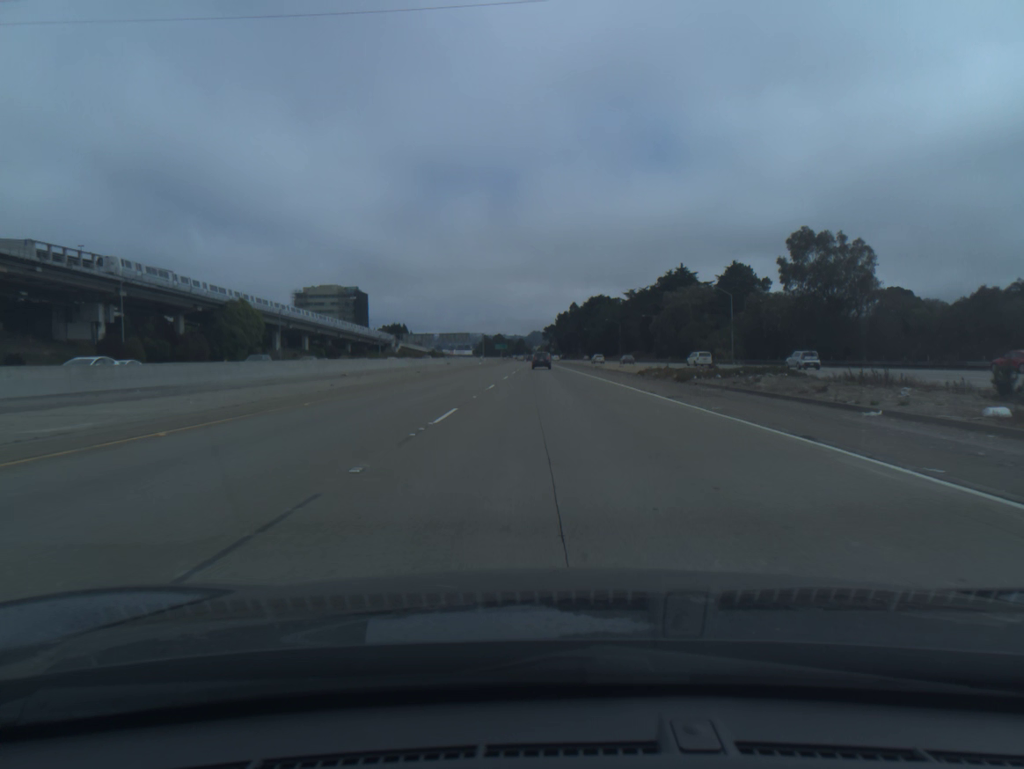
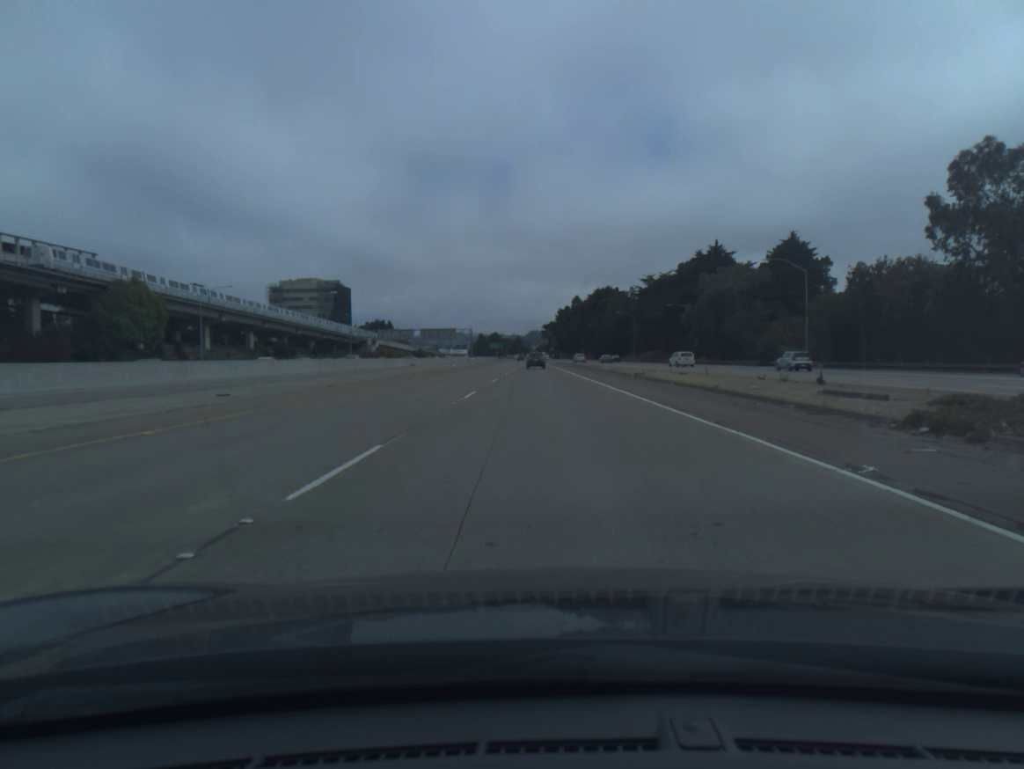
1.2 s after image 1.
(0.0, +36.6) m; 0°
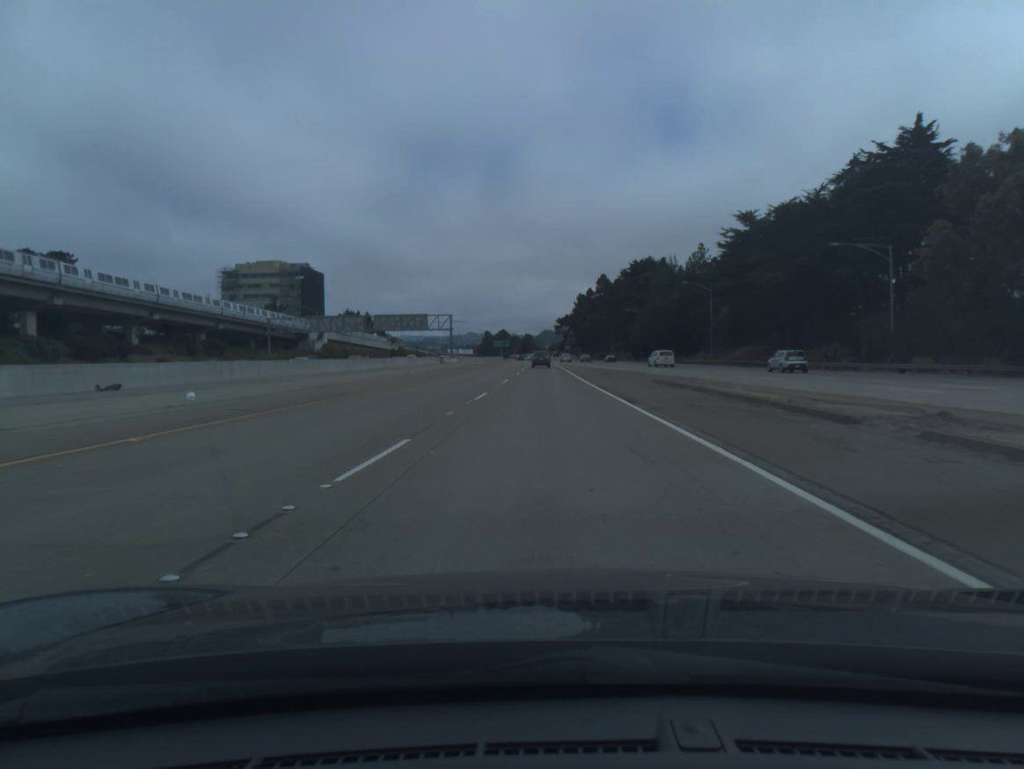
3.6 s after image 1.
(-0.4, +73.0) m; -1°
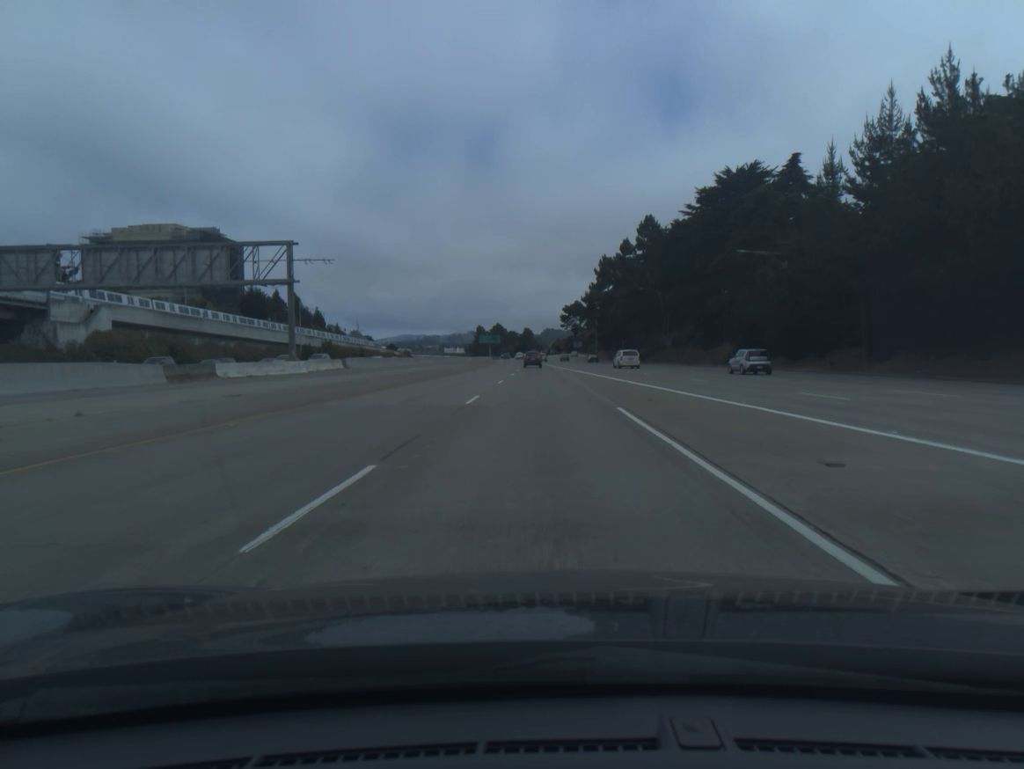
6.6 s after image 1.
(0.0, +91.5) m; 0°
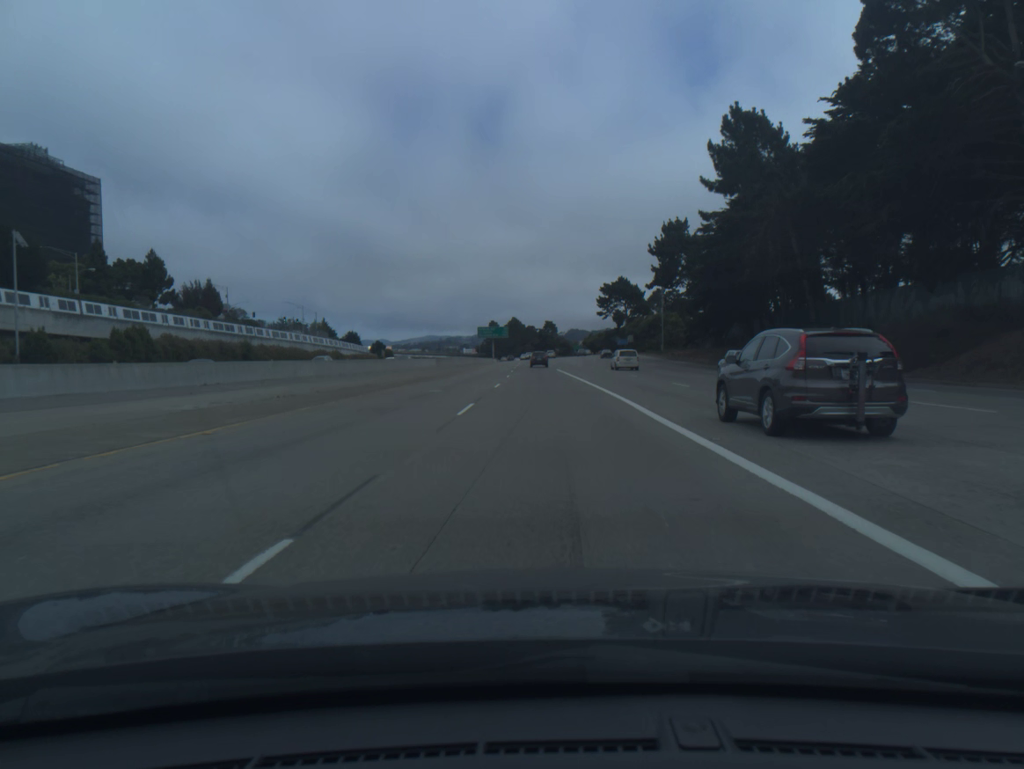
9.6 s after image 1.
(-1.1, +91.6) m; -2°
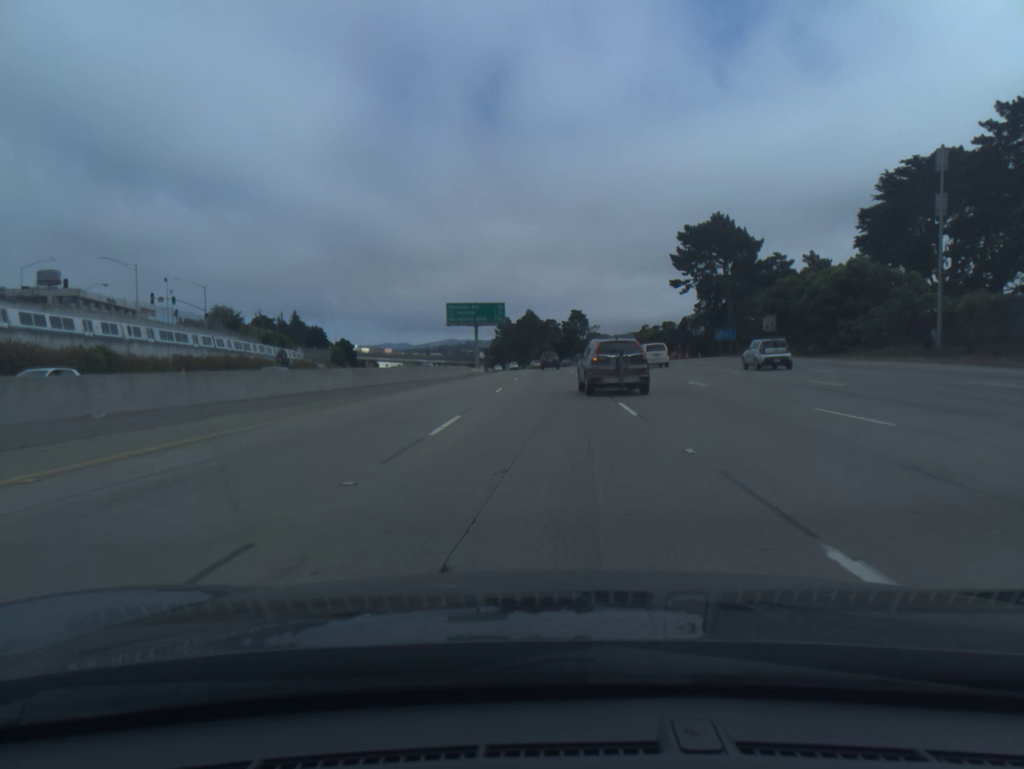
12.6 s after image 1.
(-1.0, +91.6) m; -1°
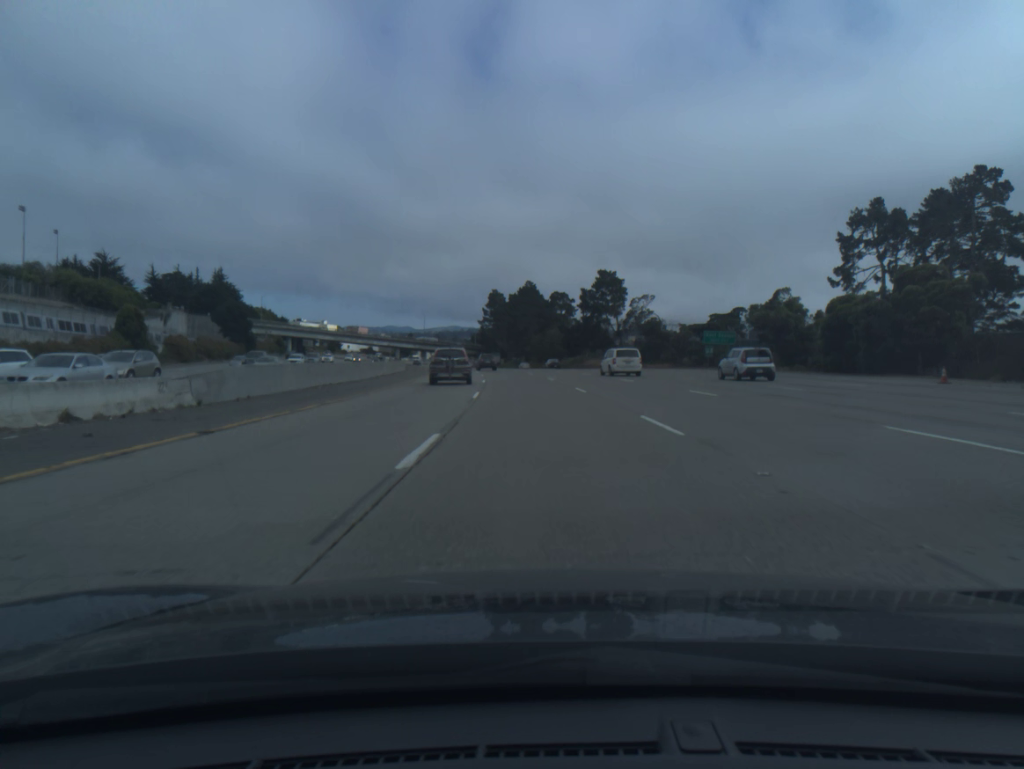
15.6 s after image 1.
(+0.5, +91.4) m; 0°
